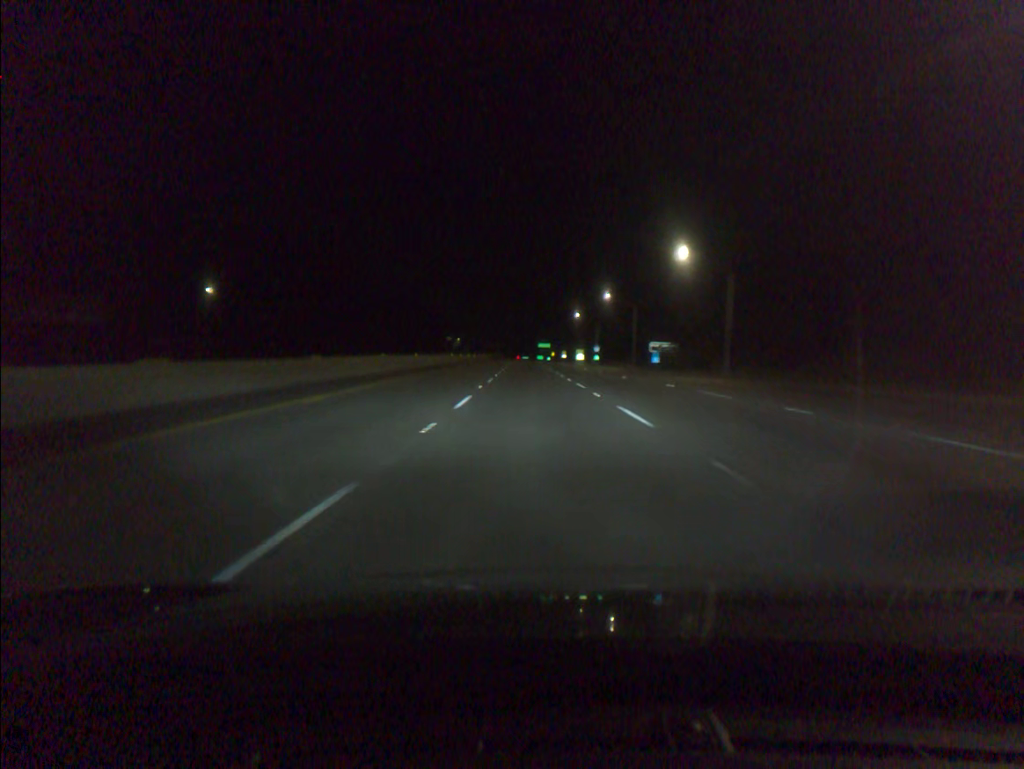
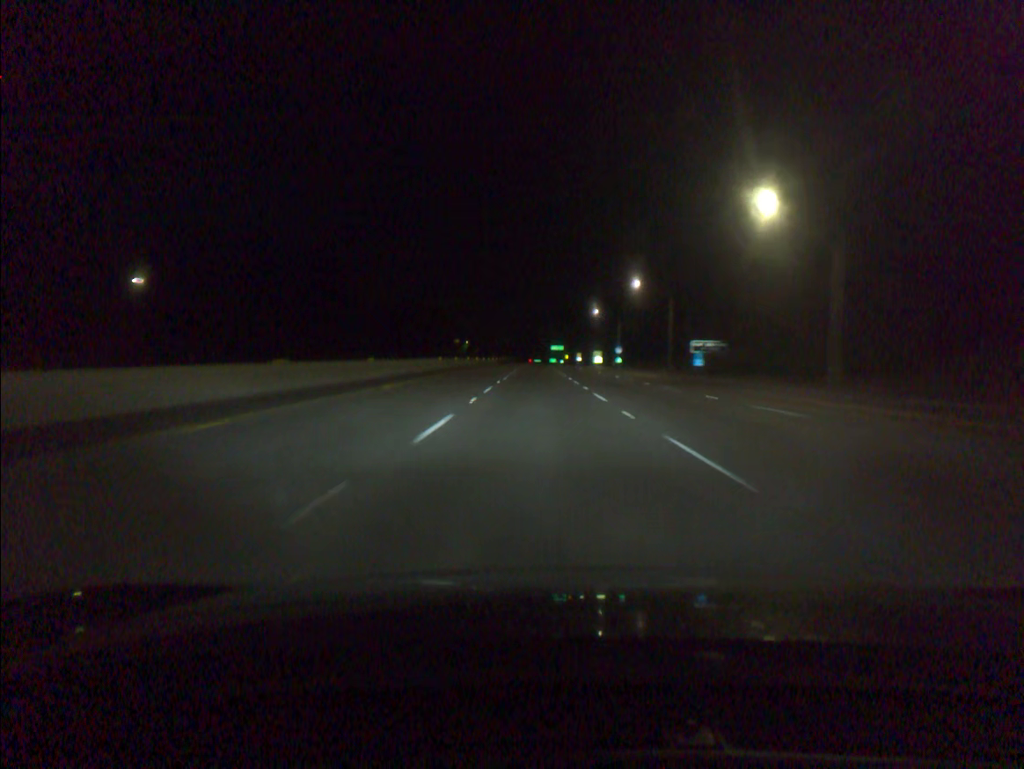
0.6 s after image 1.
(-0.2, +20.6) m; -1°
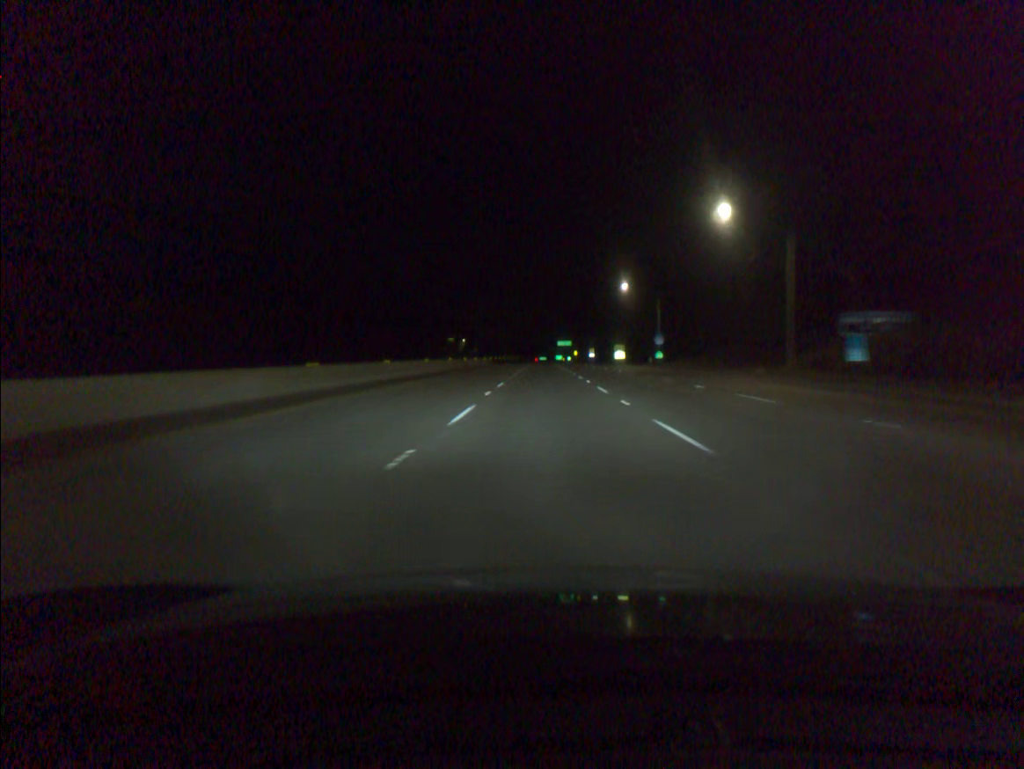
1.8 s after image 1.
(-0.3, +41.2) m; 0°
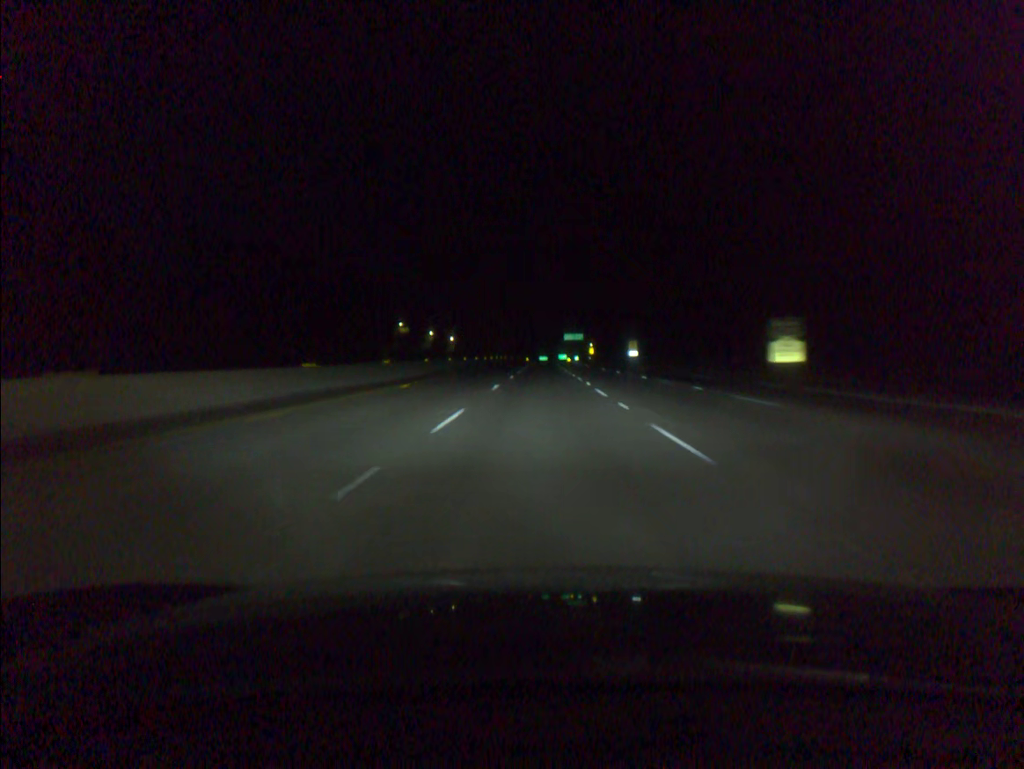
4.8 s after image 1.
(+0.4, +102.8) m; 0°
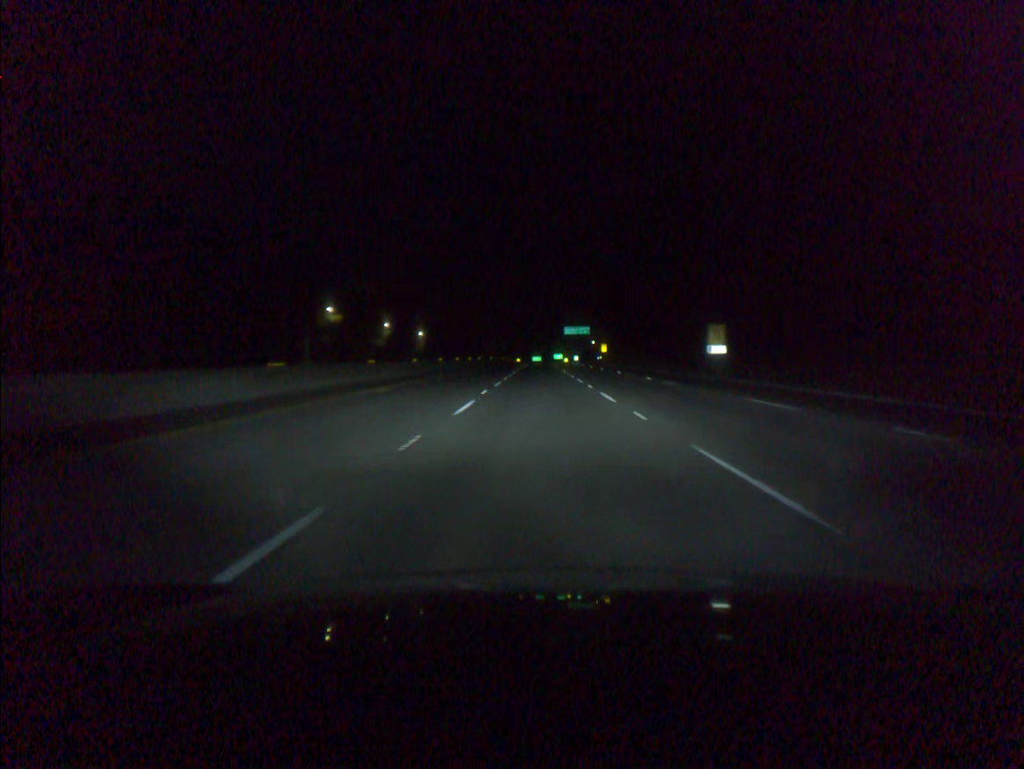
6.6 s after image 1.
(+0.2, +61.5) m; 0°
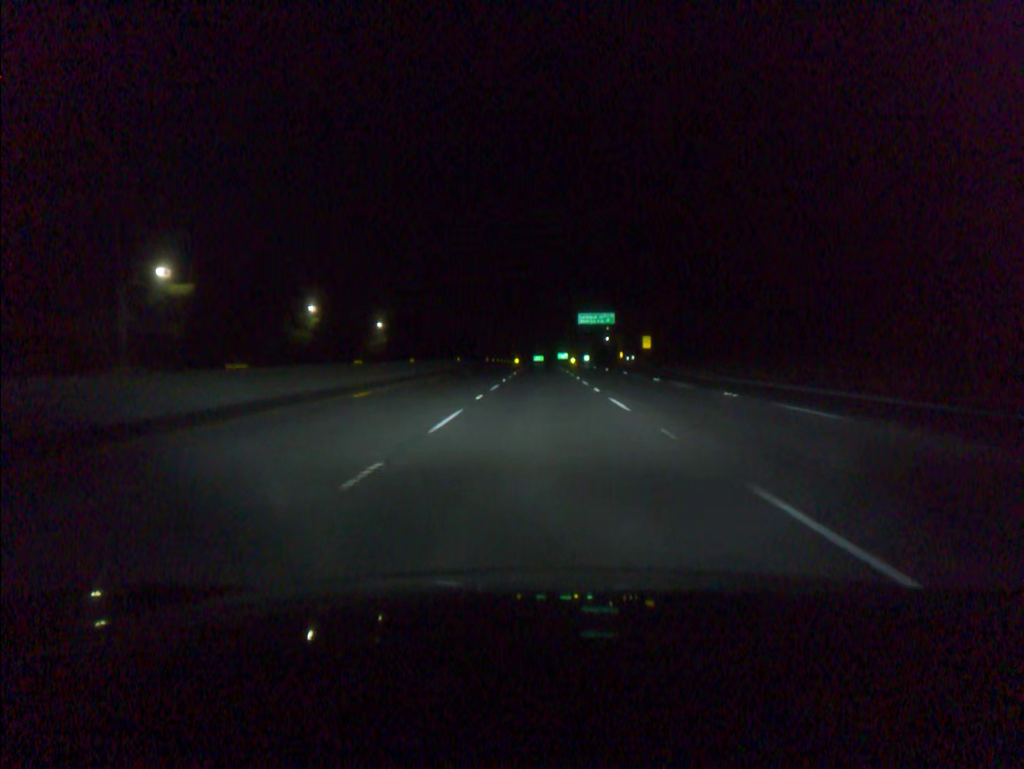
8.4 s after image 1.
(0.0, +61.4) m; 0°
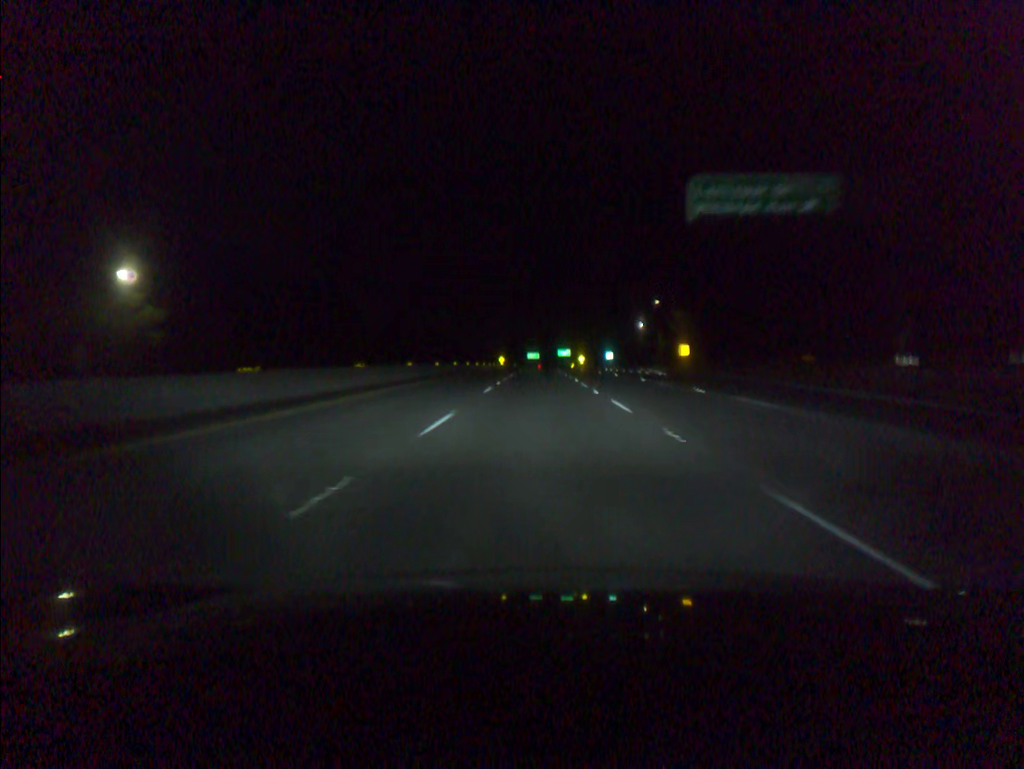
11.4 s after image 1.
(+0.2, +102.2) m; 0°
